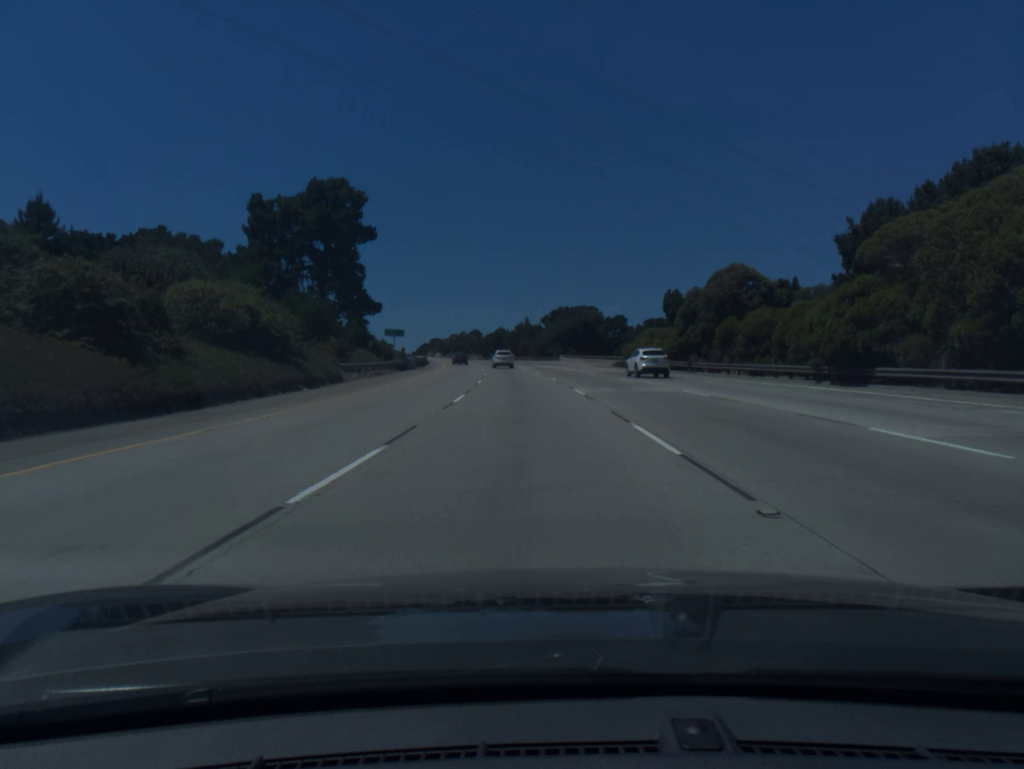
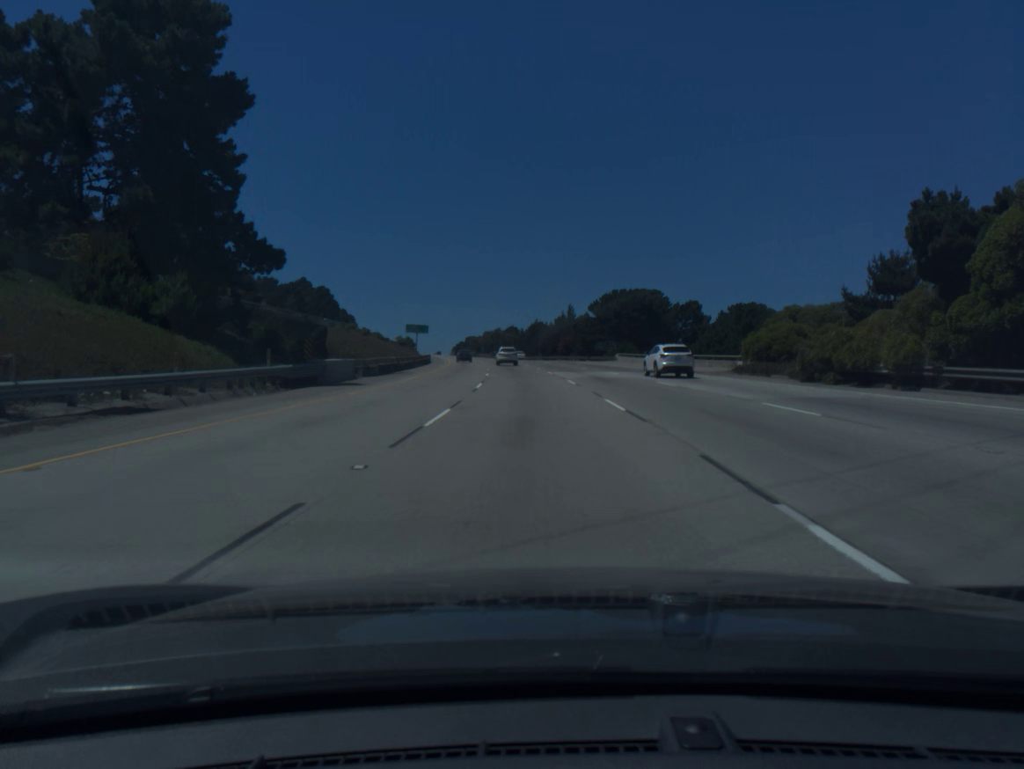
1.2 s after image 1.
(-0.9, +37.1) m; -3°
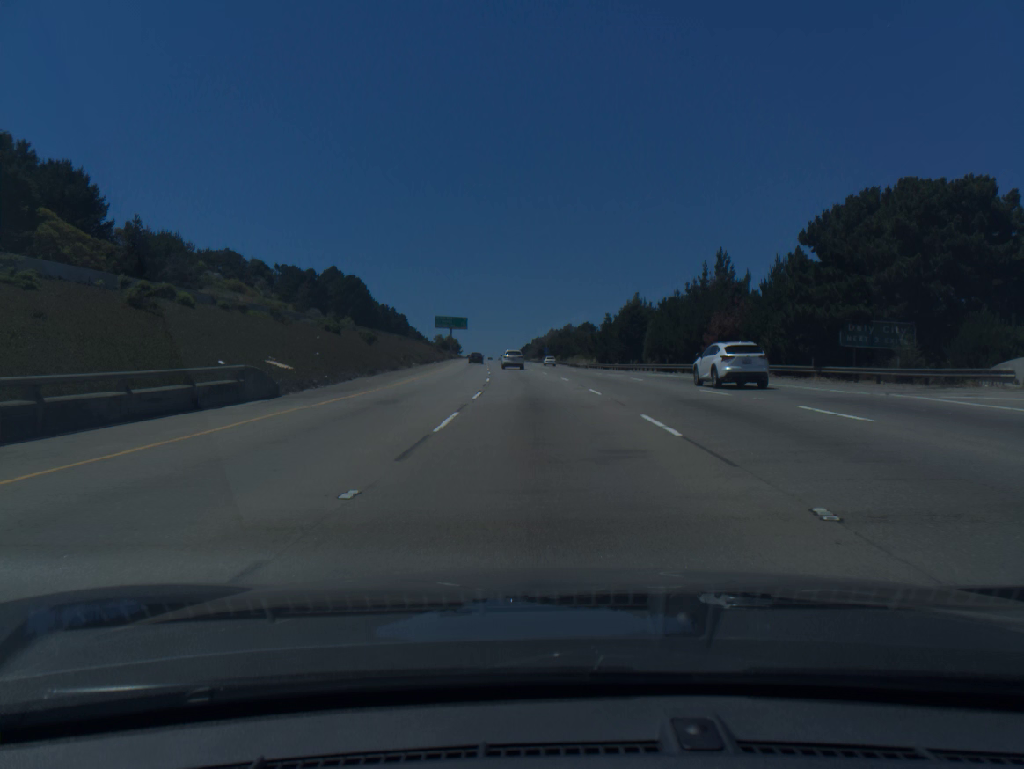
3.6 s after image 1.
(-3.6, +73.7) m; -5°
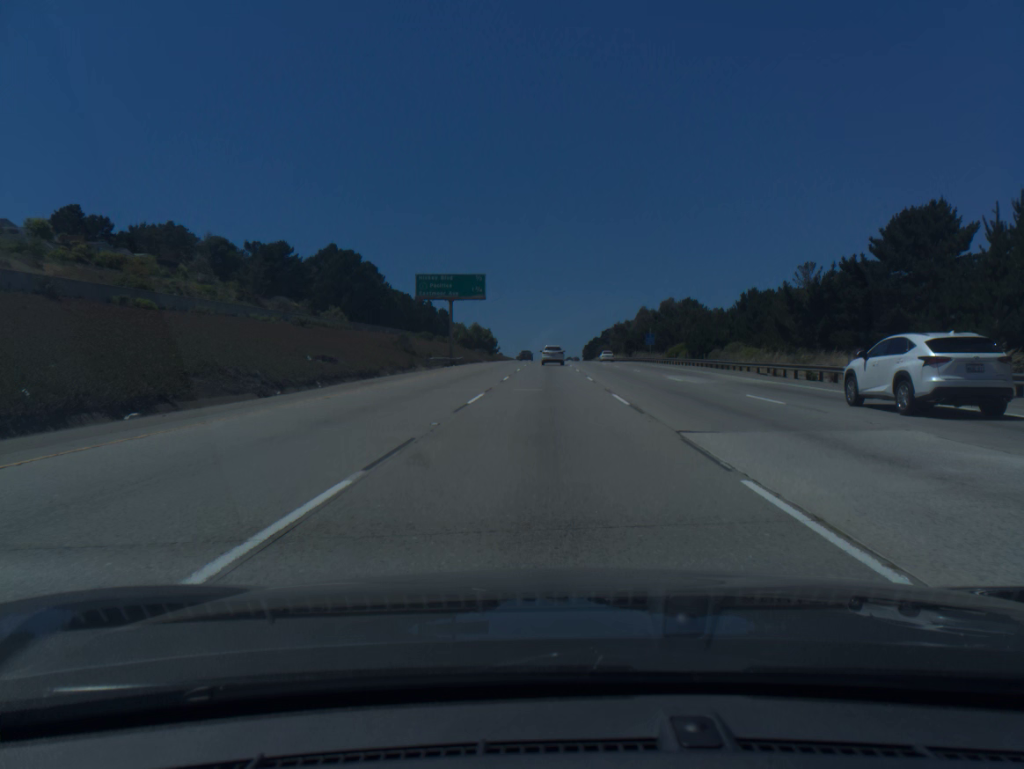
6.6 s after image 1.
(-4.3, +90.9) m; -5°
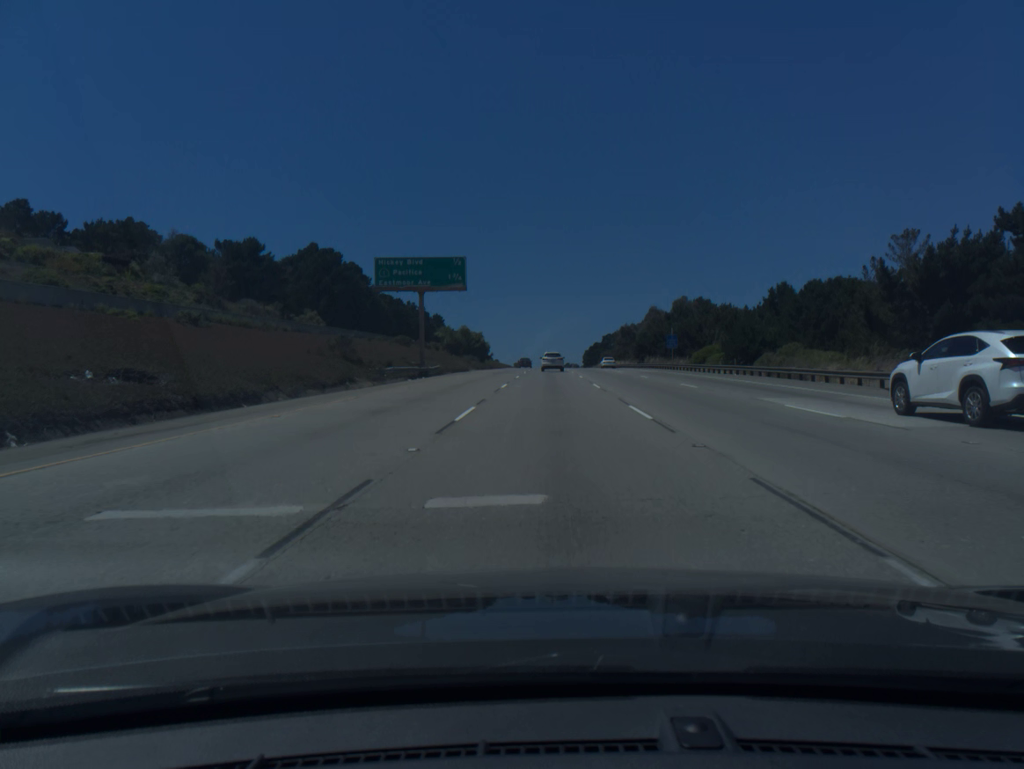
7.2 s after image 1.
(0.0, +18.0) m; 0°
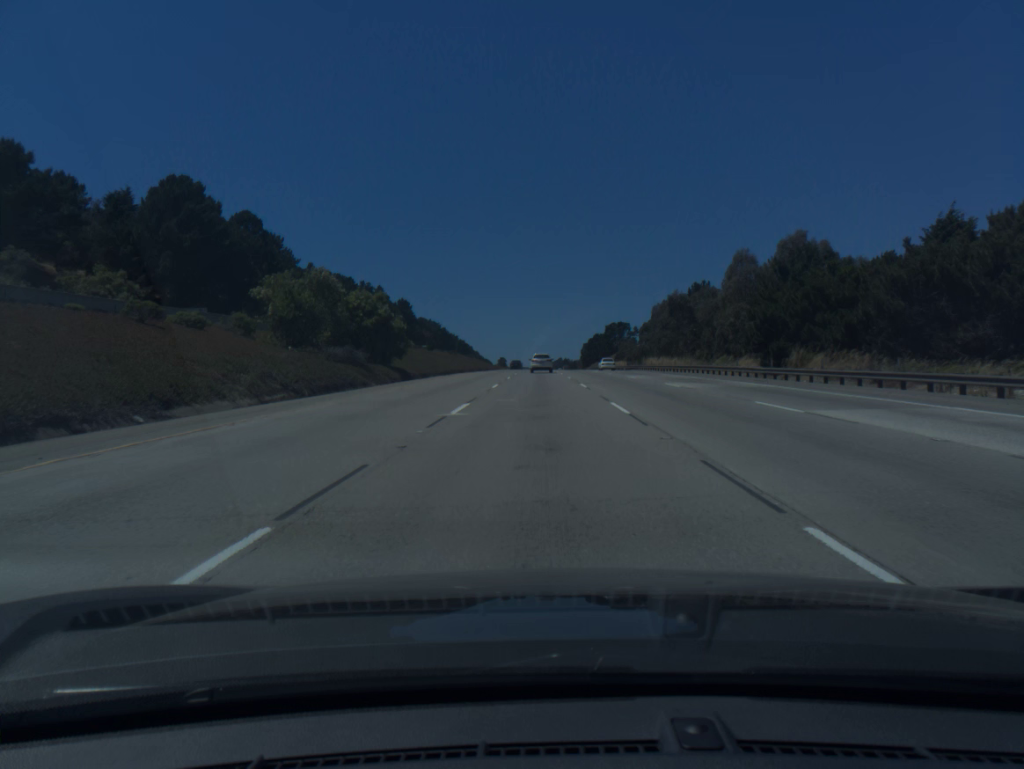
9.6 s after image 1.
(+0.6, +71.7) m; +1°
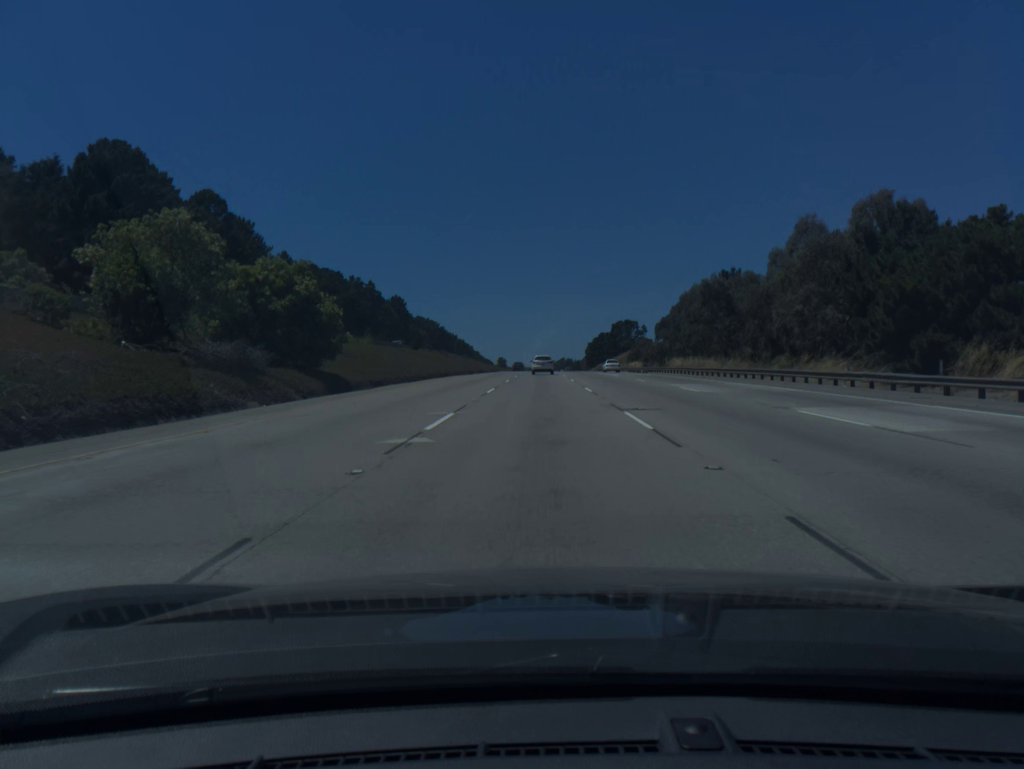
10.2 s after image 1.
(0.0, +17.9) m; 0°
